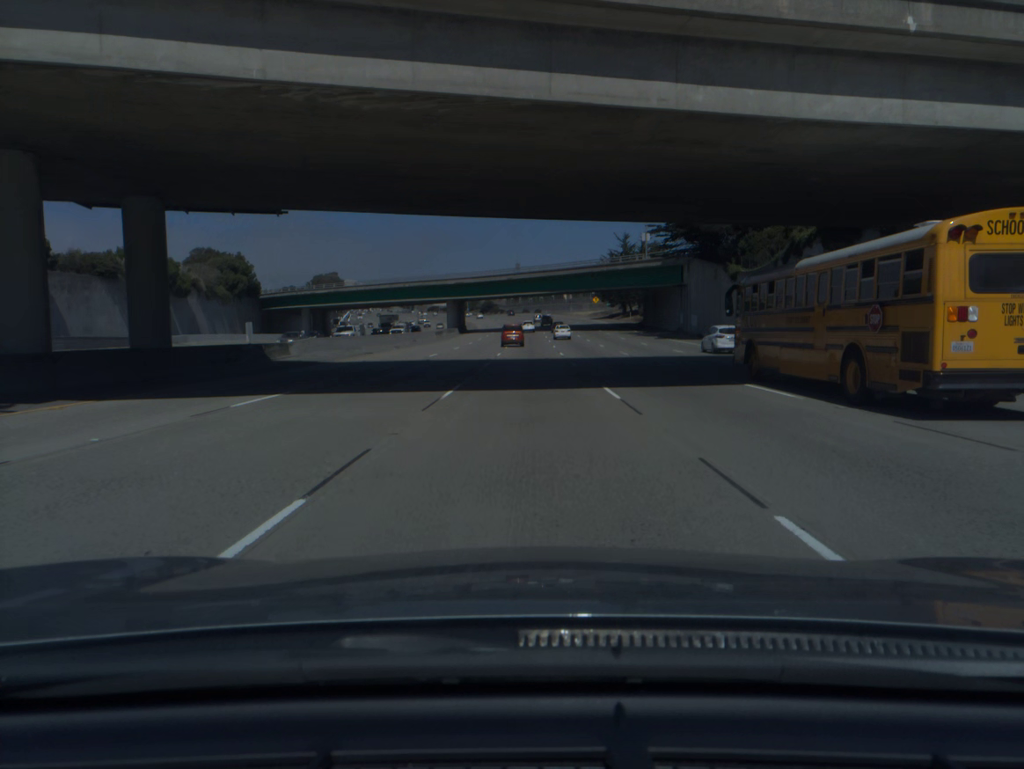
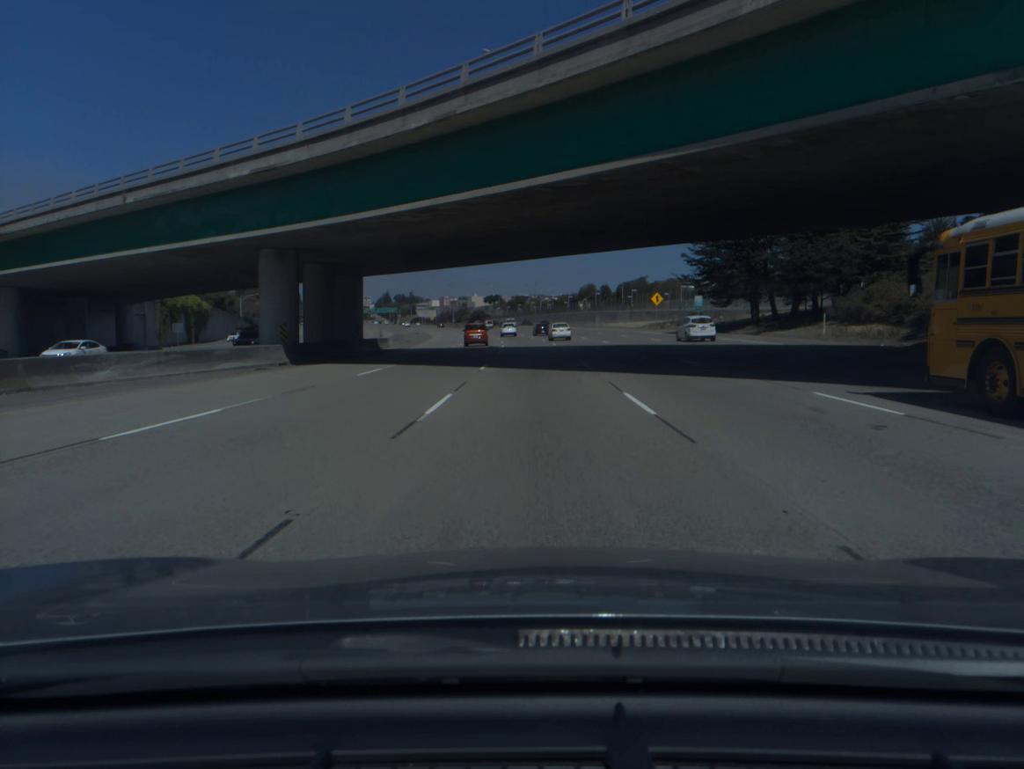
(-0.4, +89.6) m; 0°
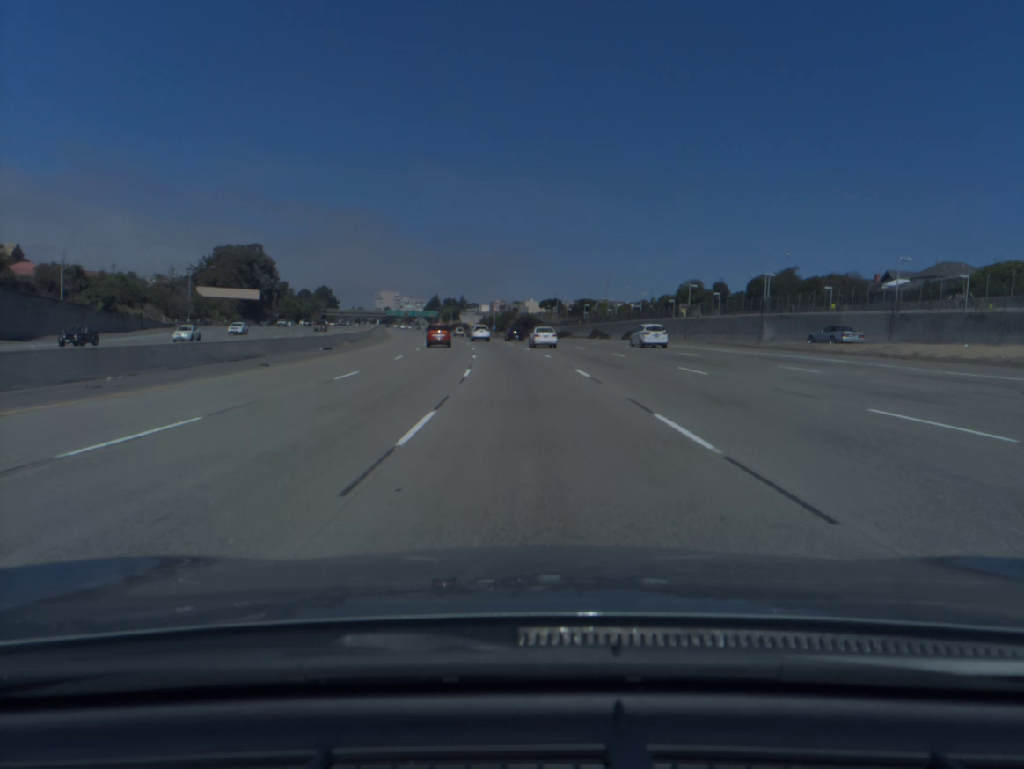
(-1.8, +88.2) m; -4°
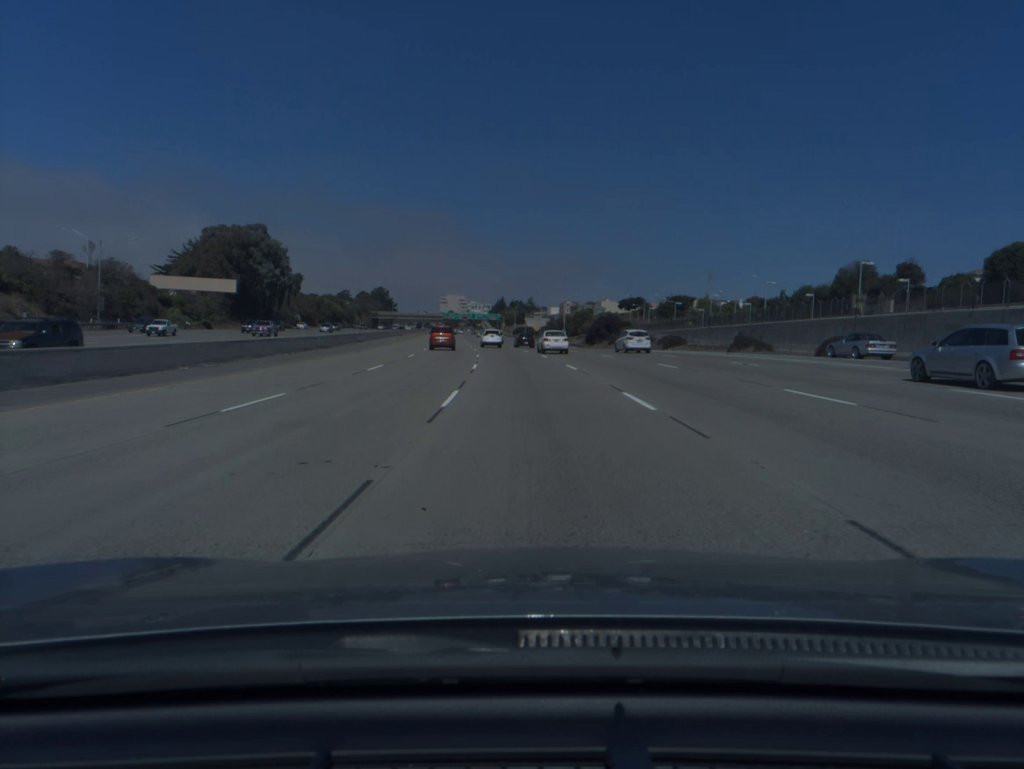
(-2.4, +52.4) m; -5°
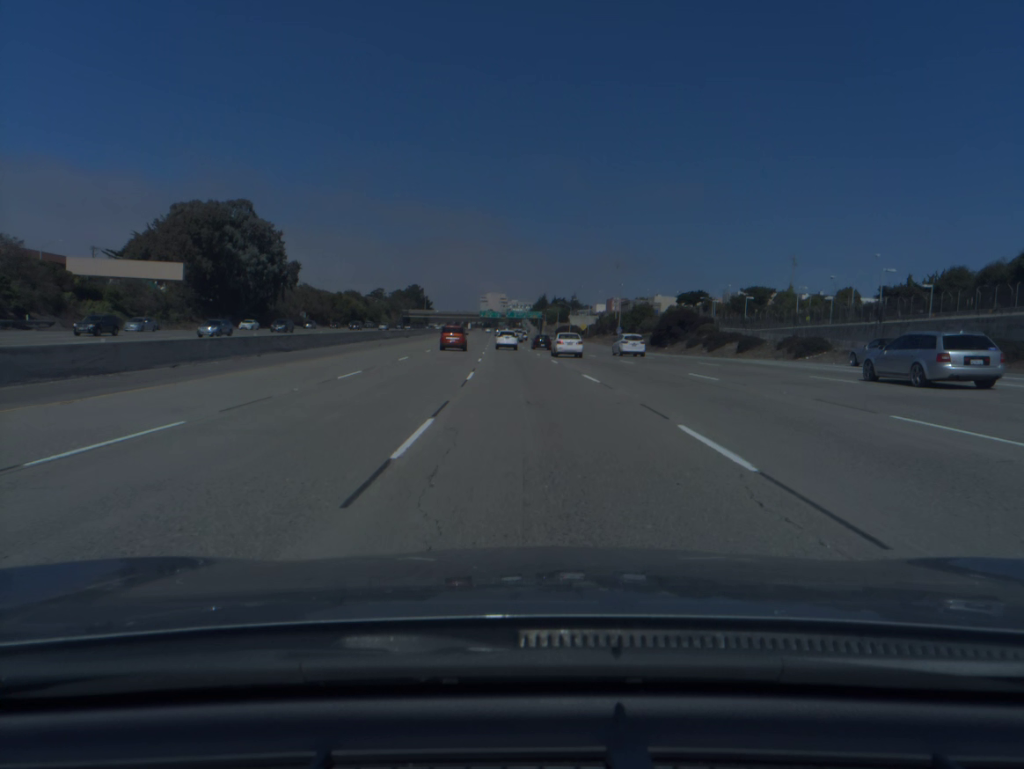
(-0.9, +34.1) m; -3°
